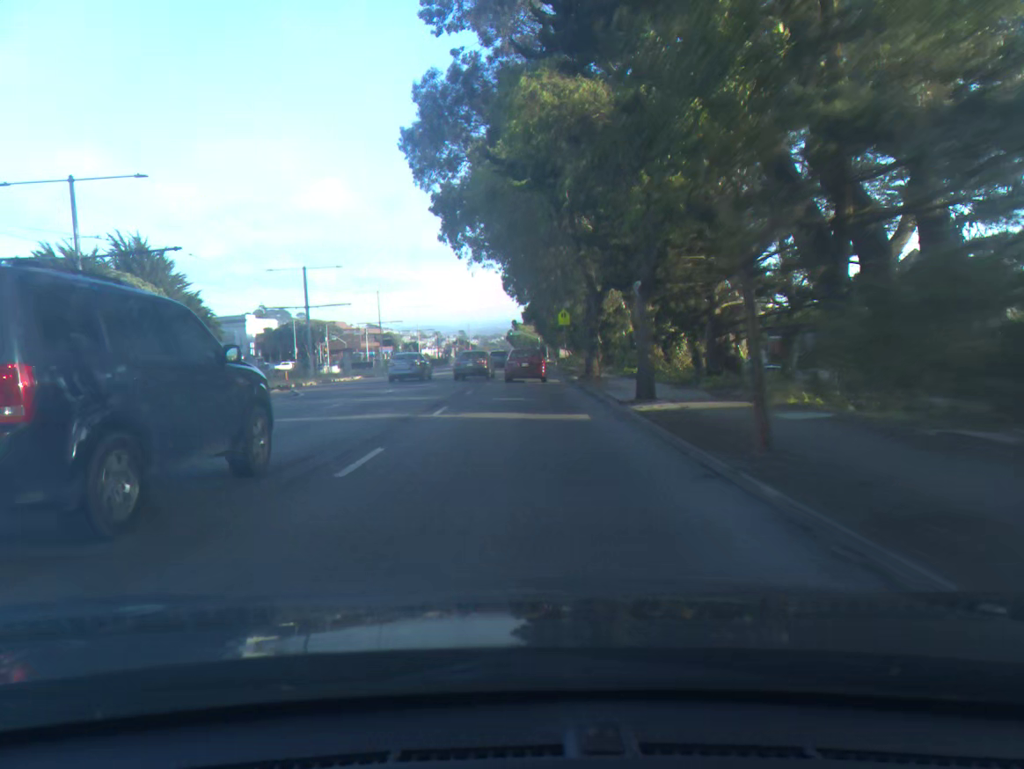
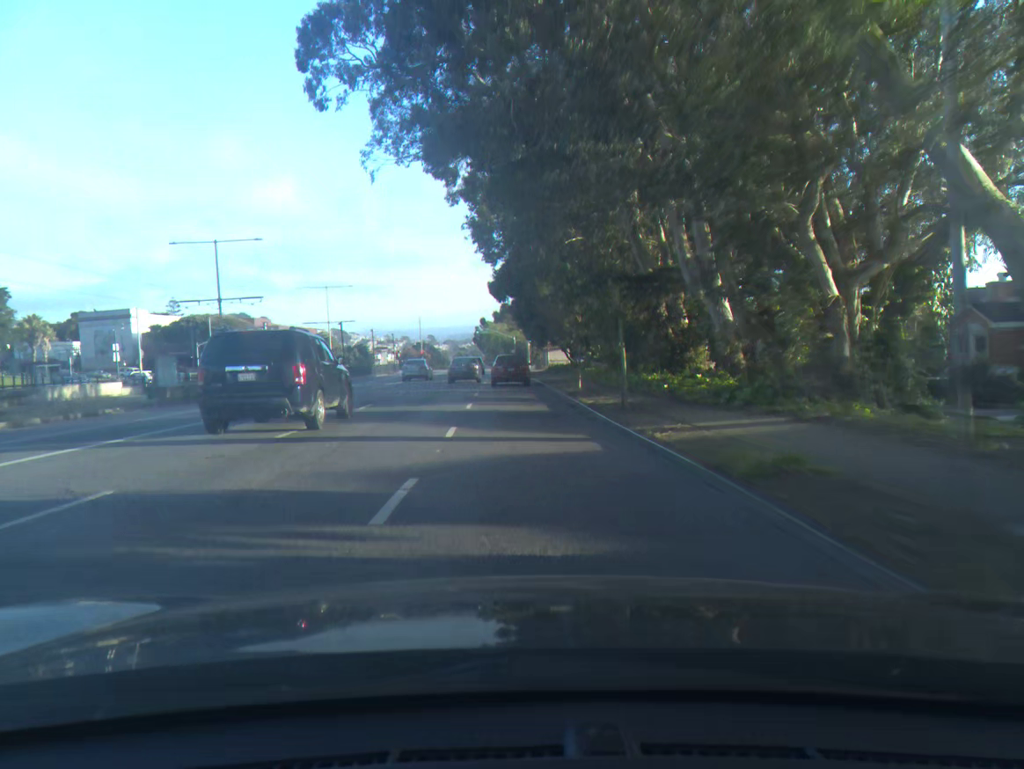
(+0.4, +45.8) m; +2°
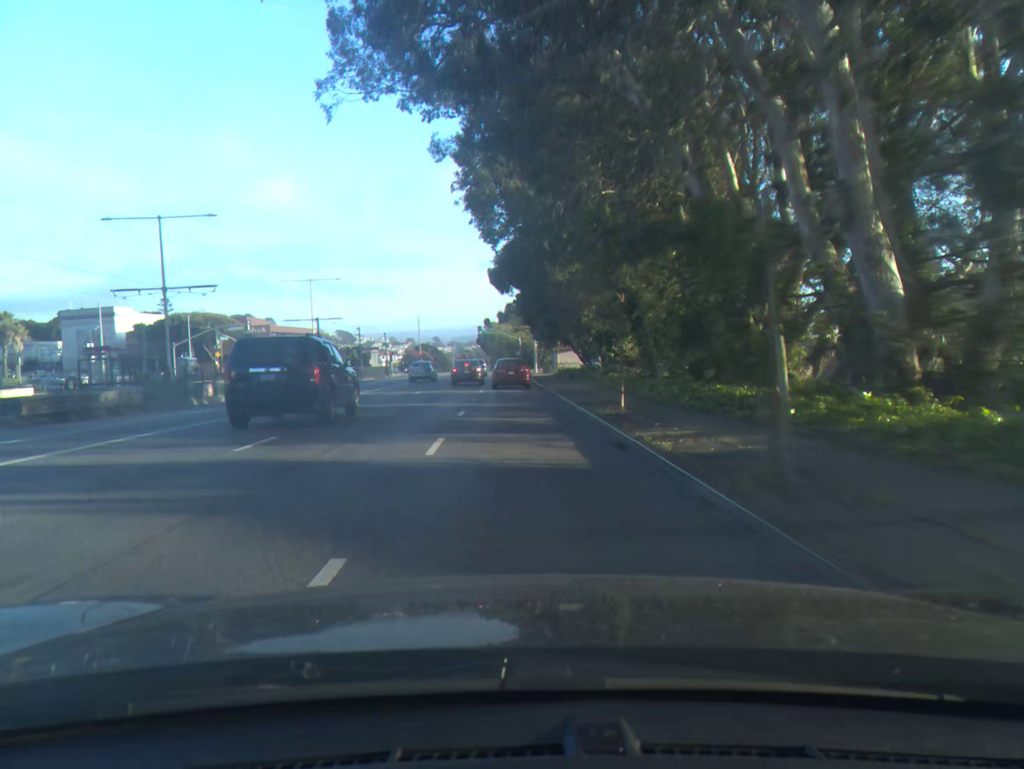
(0.0, +9.2) m; 0°
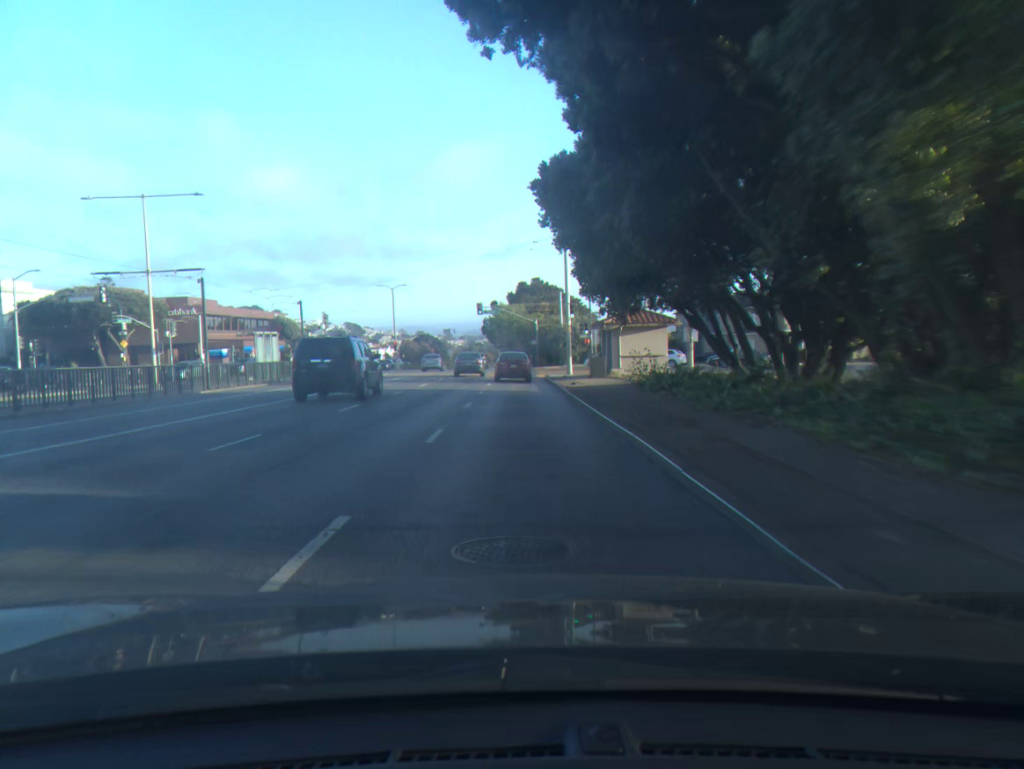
(-0.3, +36.8) m; -1°
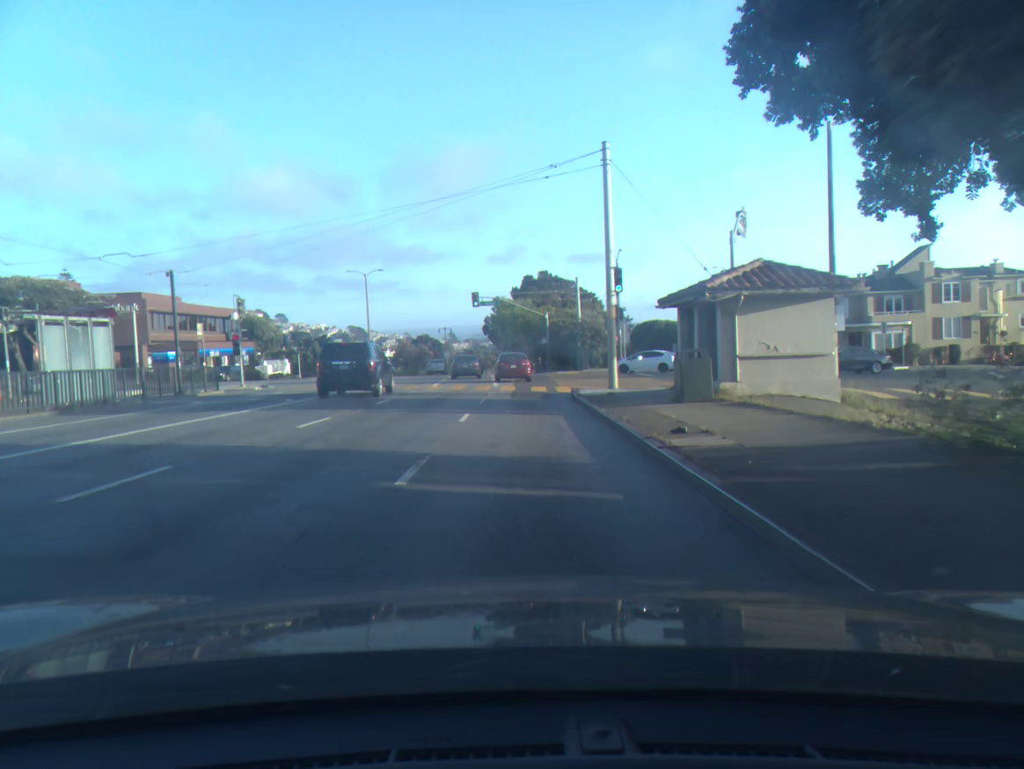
(-0.1, +18.5) m; -1°
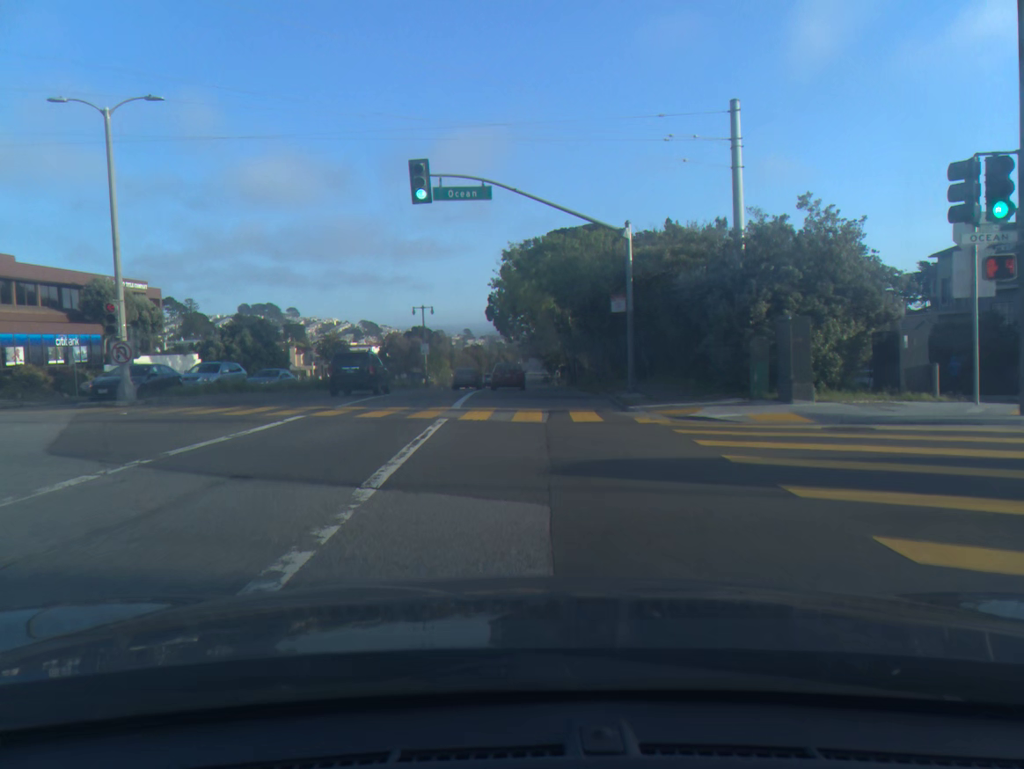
(-0.3, +46.0) m; -1°
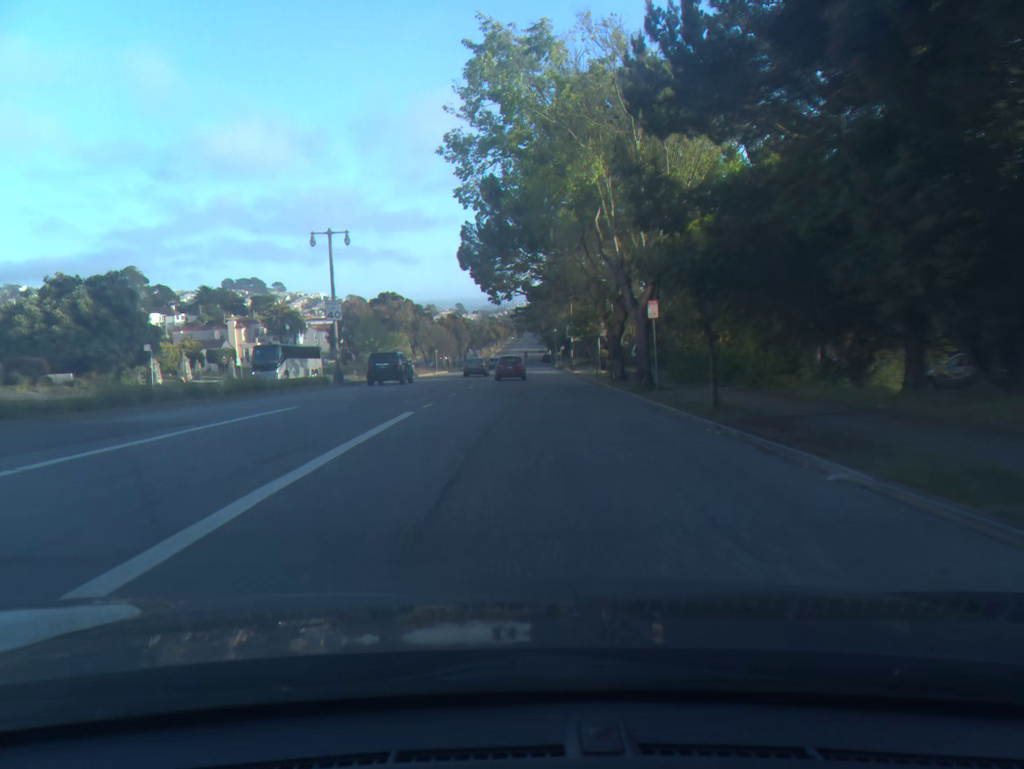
(+0.2, +36.8) m; 0°
